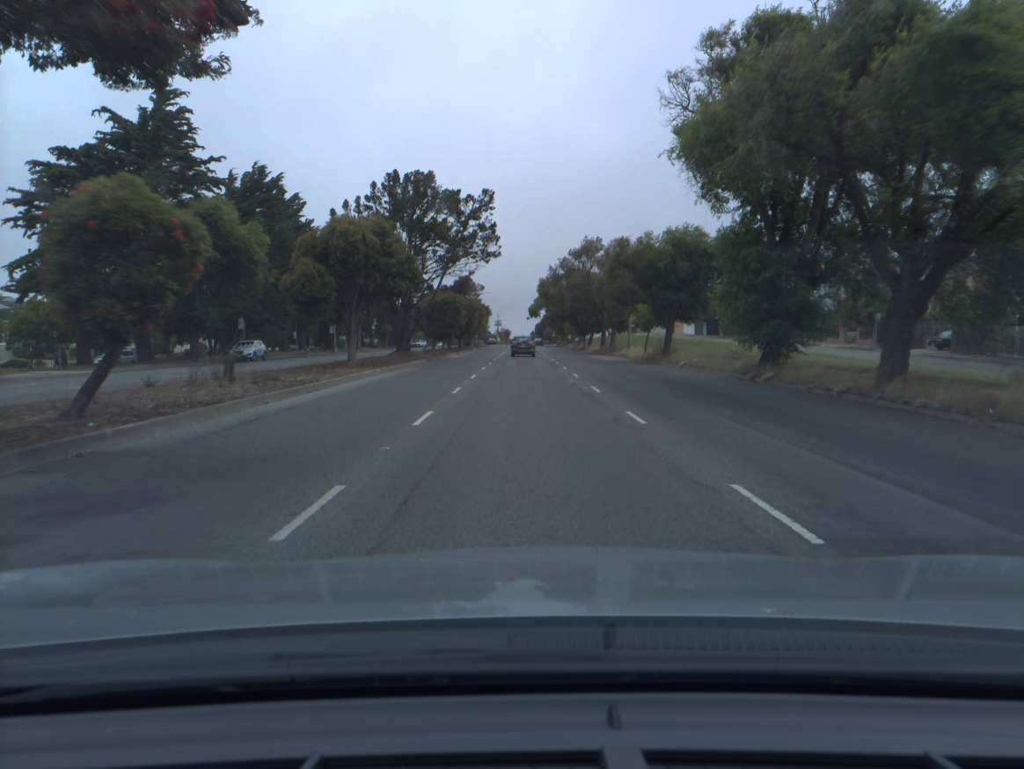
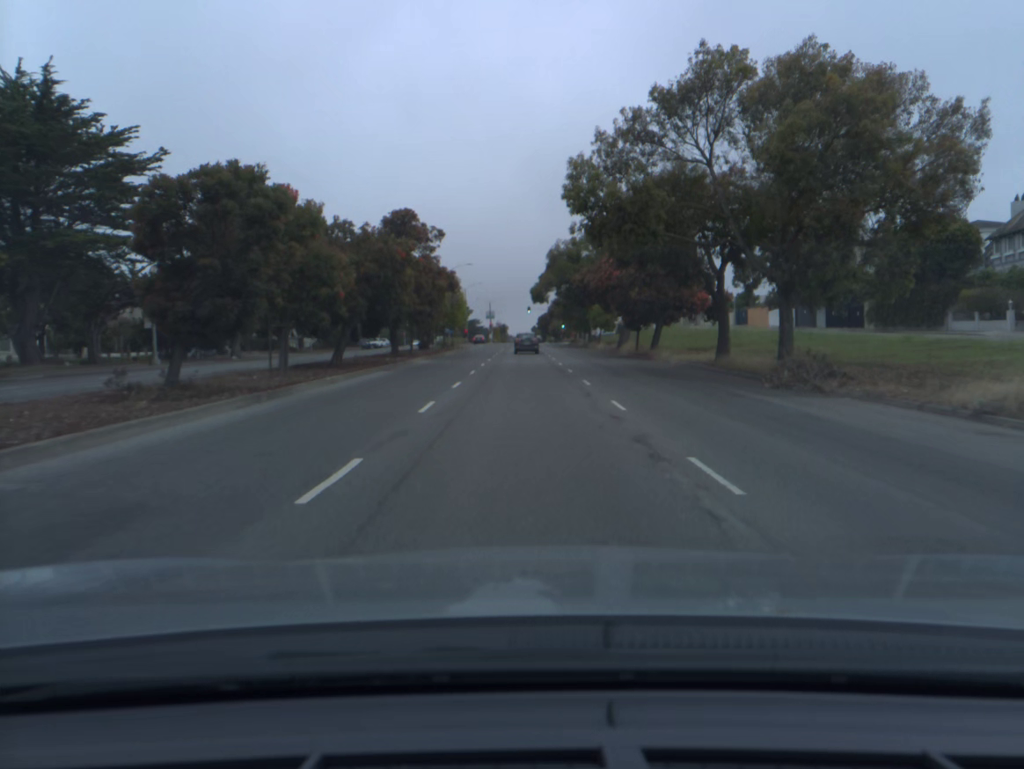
(+0.1, +49.3) m; 0°
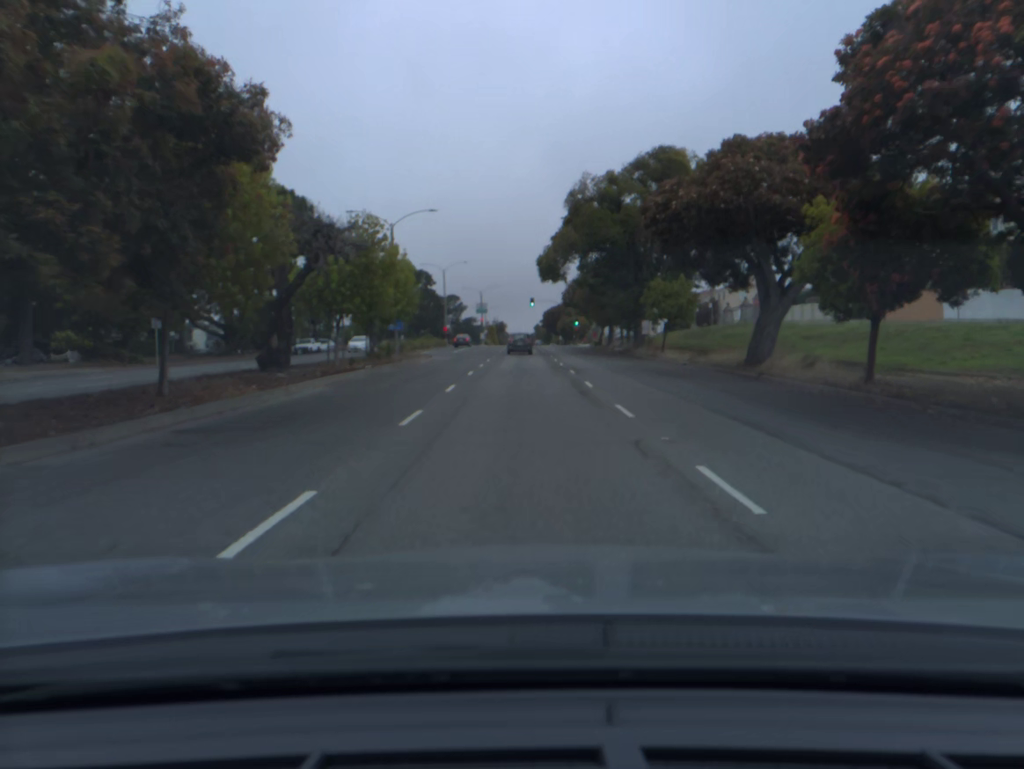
(-0.1, +37.6) m; 0°
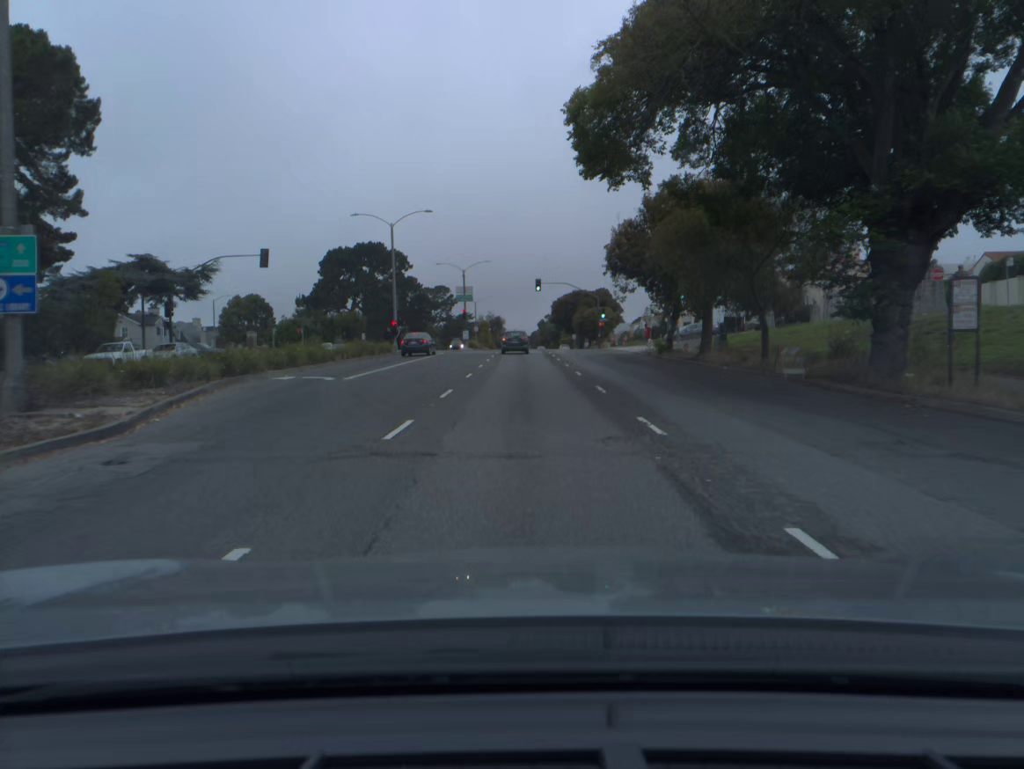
(0.0, +37.8) m; 0°
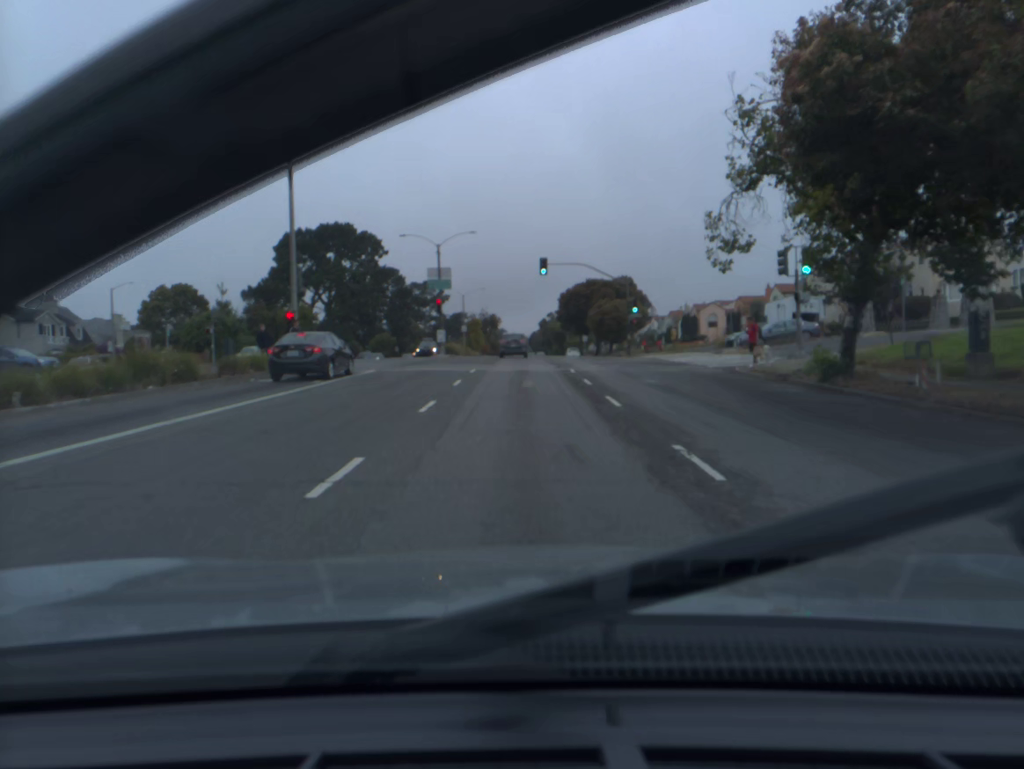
(0.0, +25.0) m; 0°
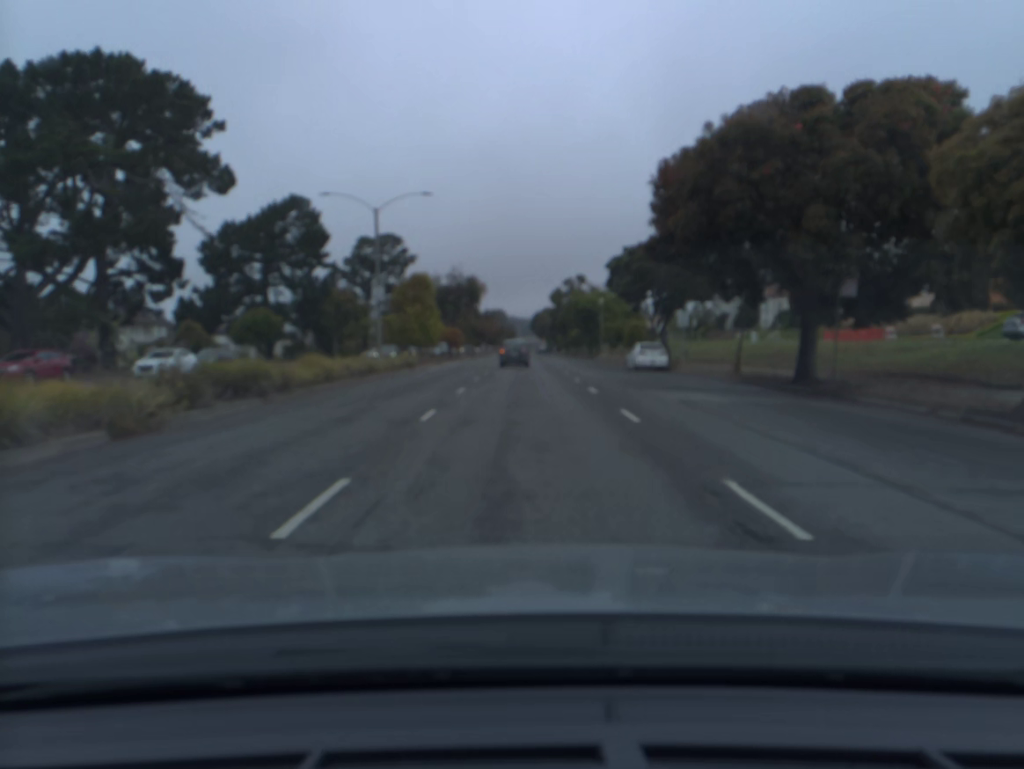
(-0.1, +62.2) m; 0°
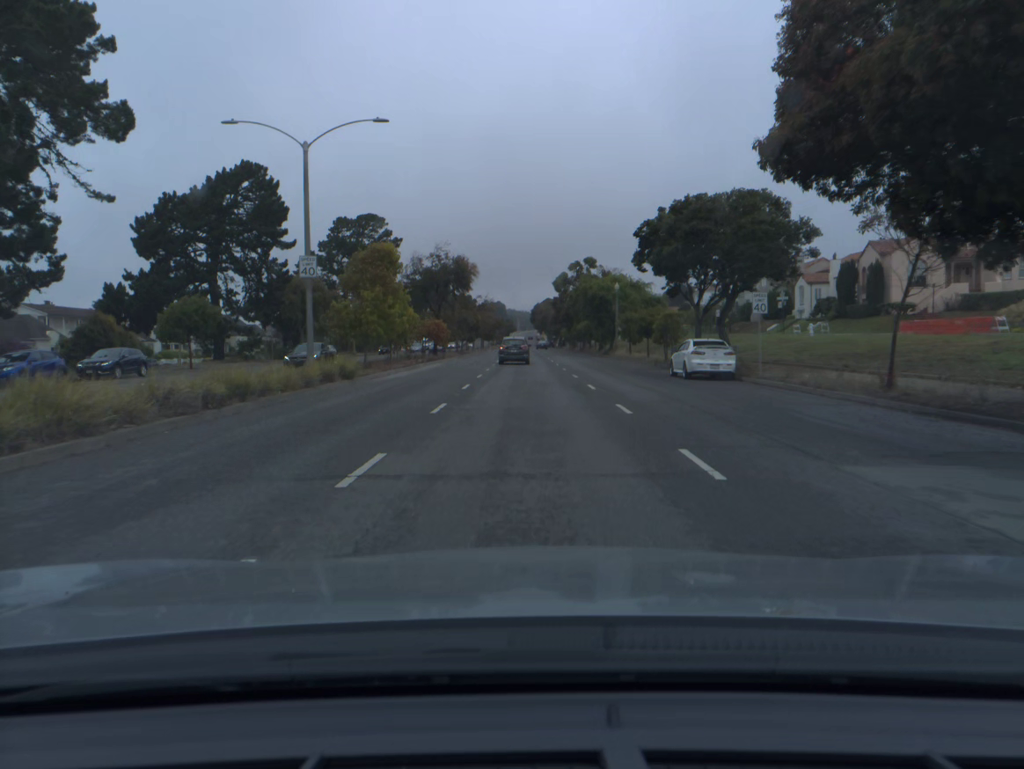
(0.0, +12.4) m; 0°
